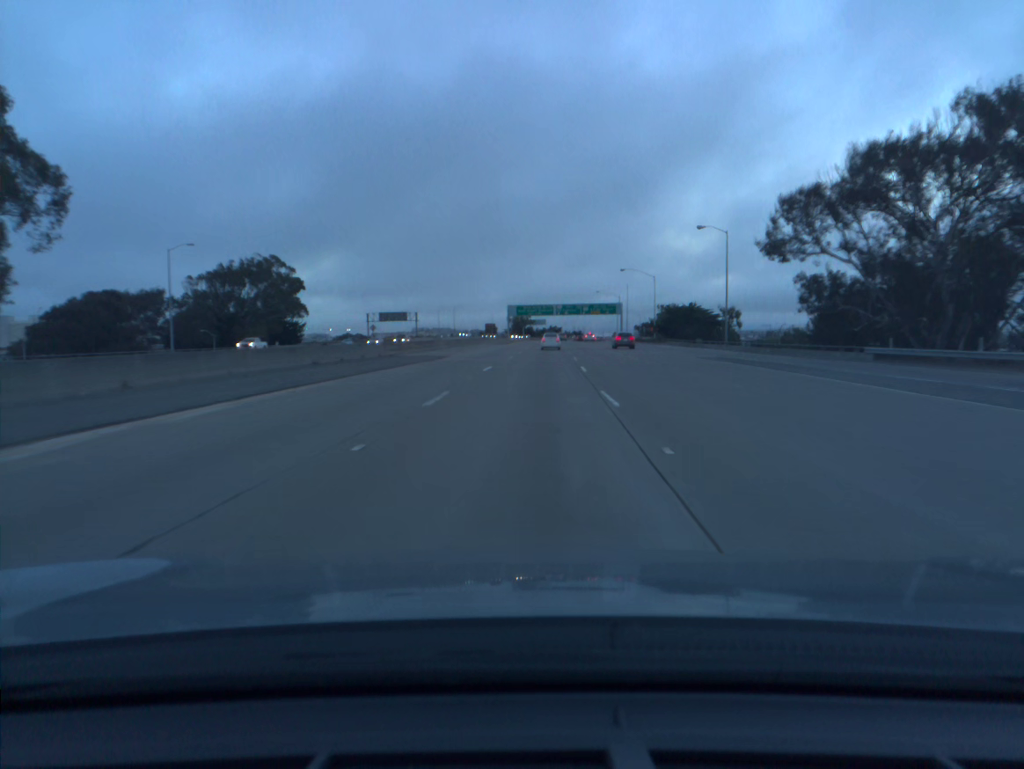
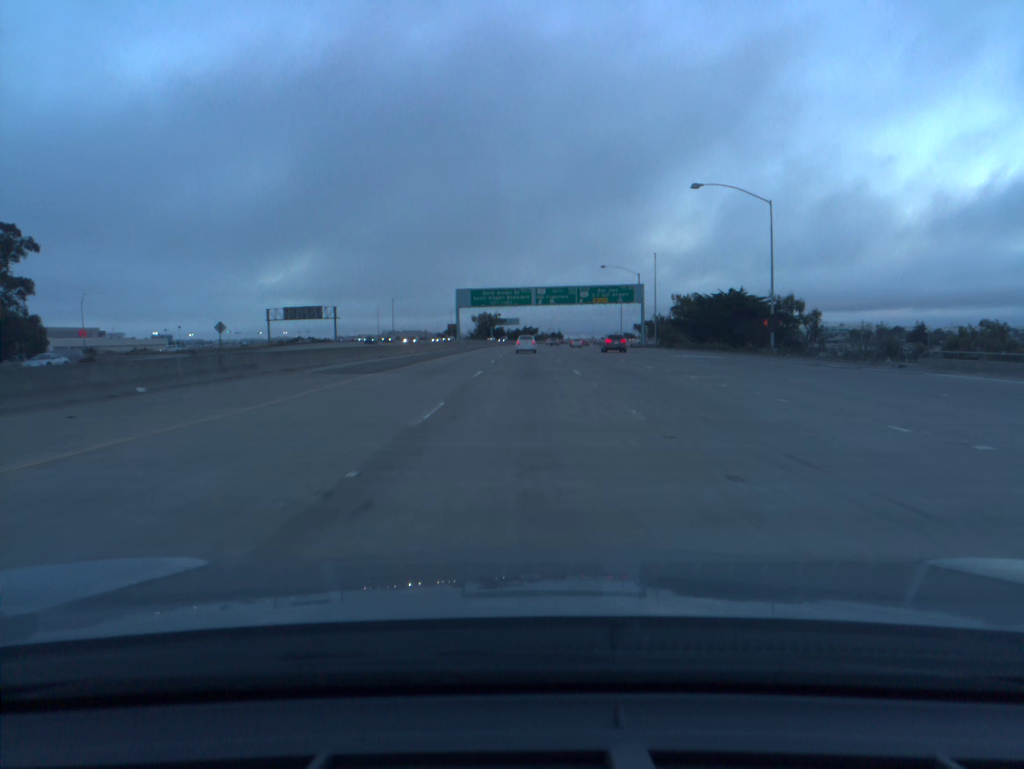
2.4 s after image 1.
(+1.5, +74.8) m; +2°
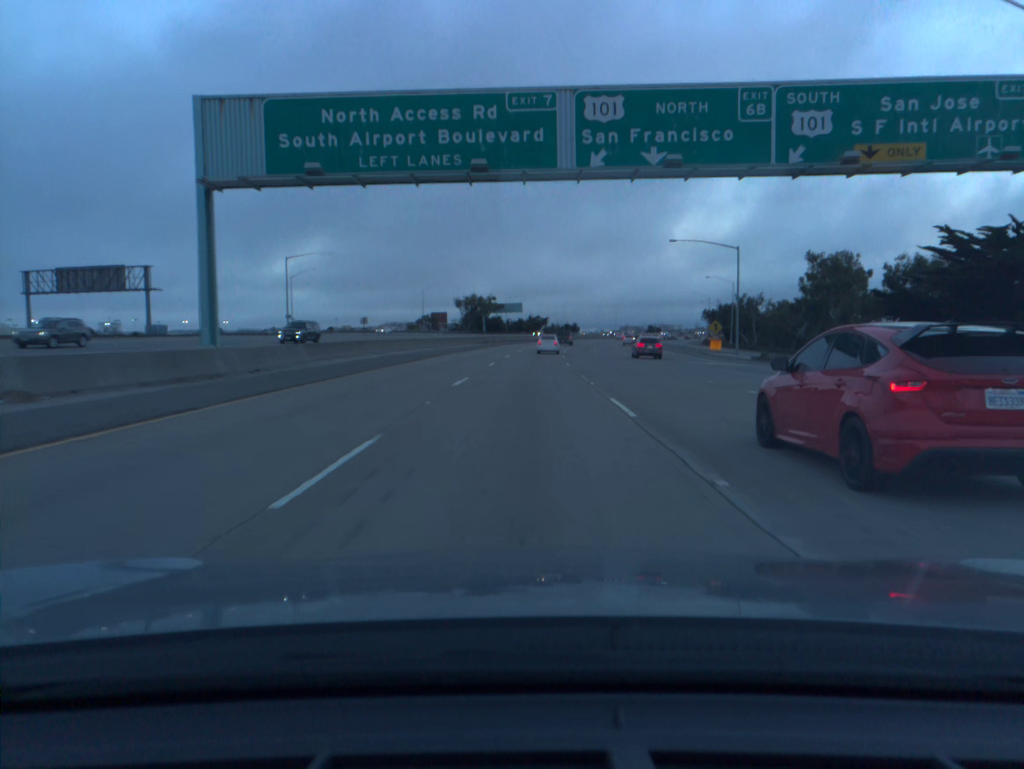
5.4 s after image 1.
(-0.3, +92.9) m; 0°
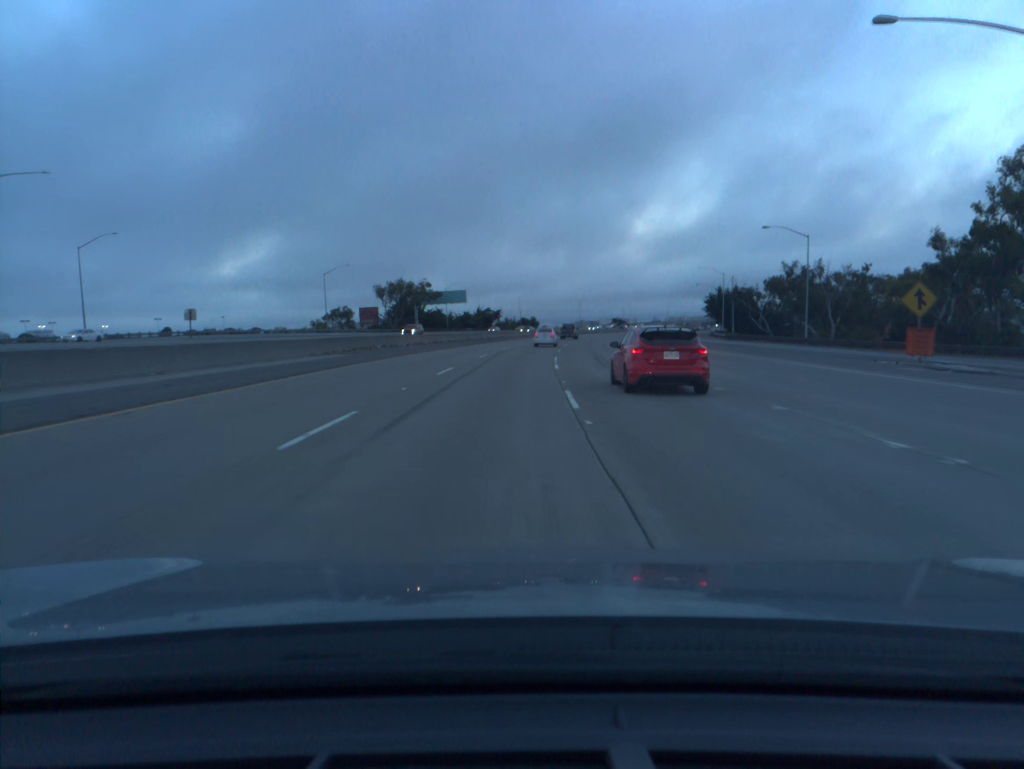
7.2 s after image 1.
(+1.3, +55.4) m; +3°
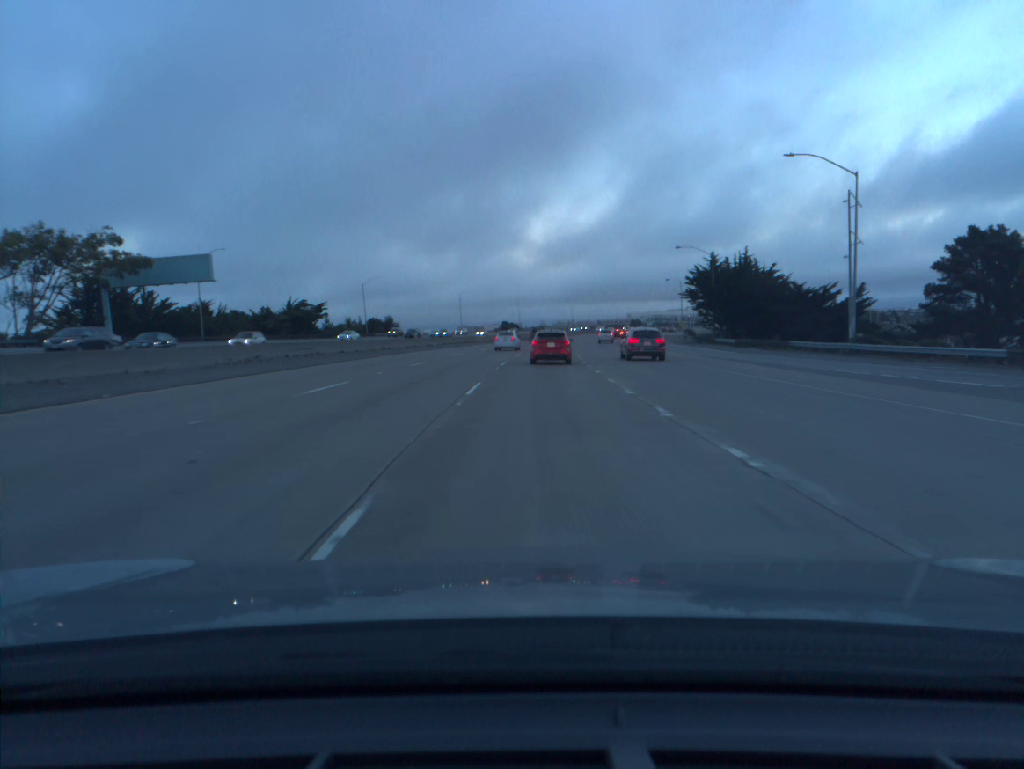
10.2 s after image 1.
(+6.5, +91.6) m; +8°
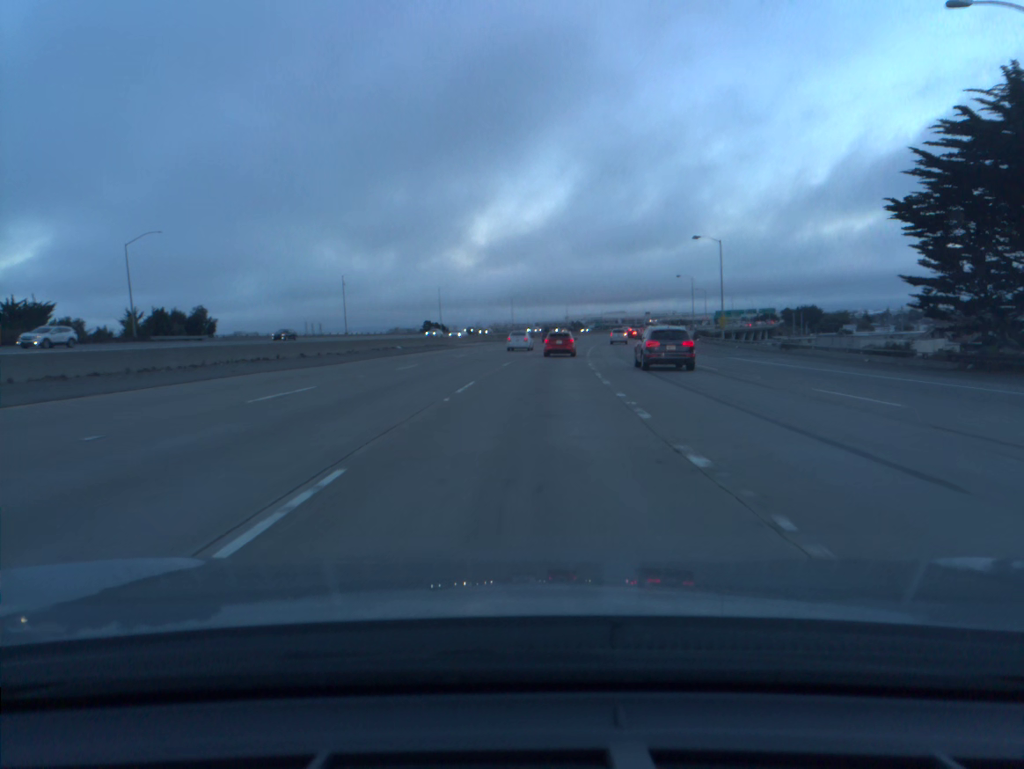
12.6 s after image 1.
(+2.7, +73.5) m; +5°
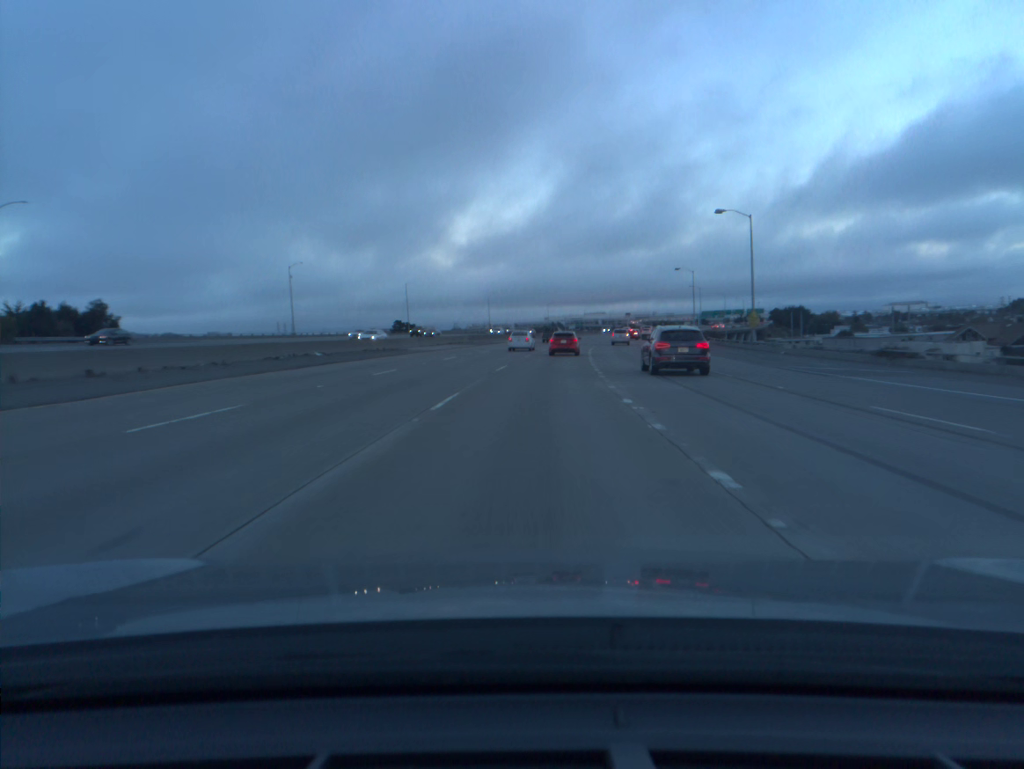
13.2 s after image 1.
(+0.2, +18.6) m; +1°
